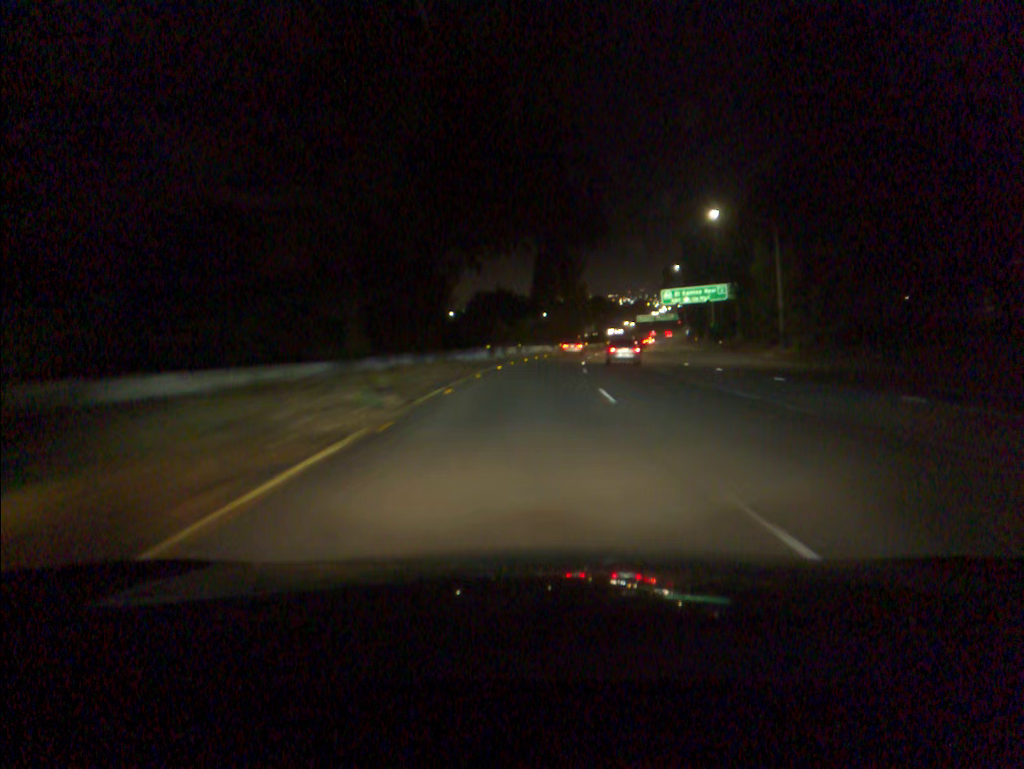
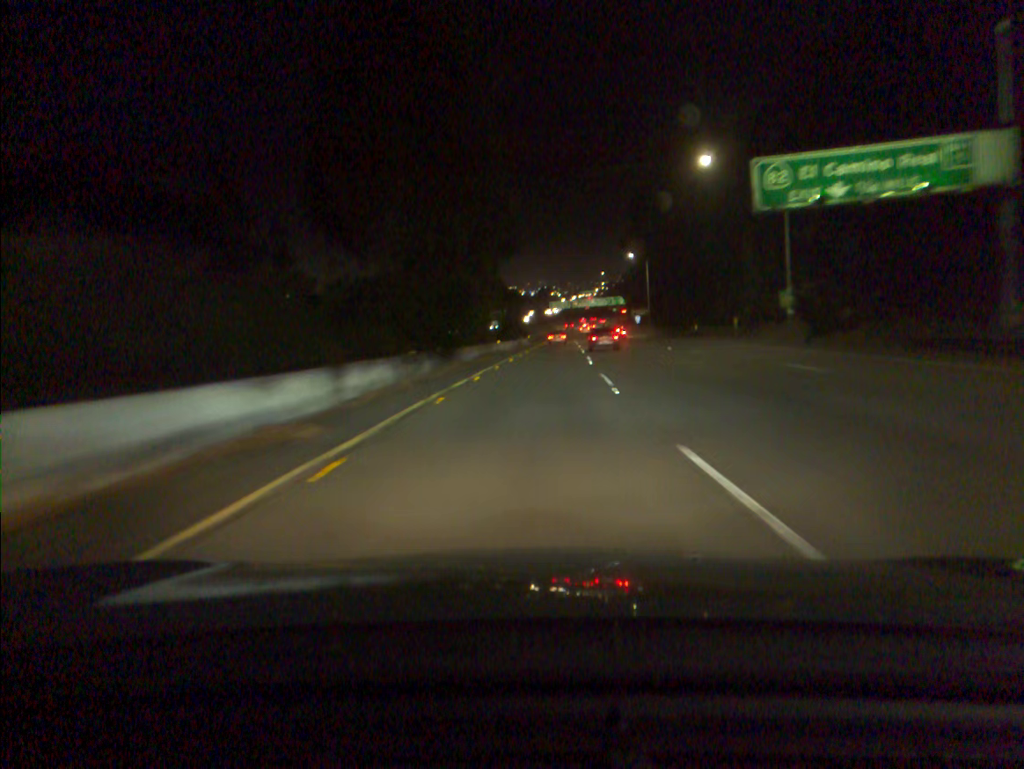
(+4.2, +71.5) m; +7°
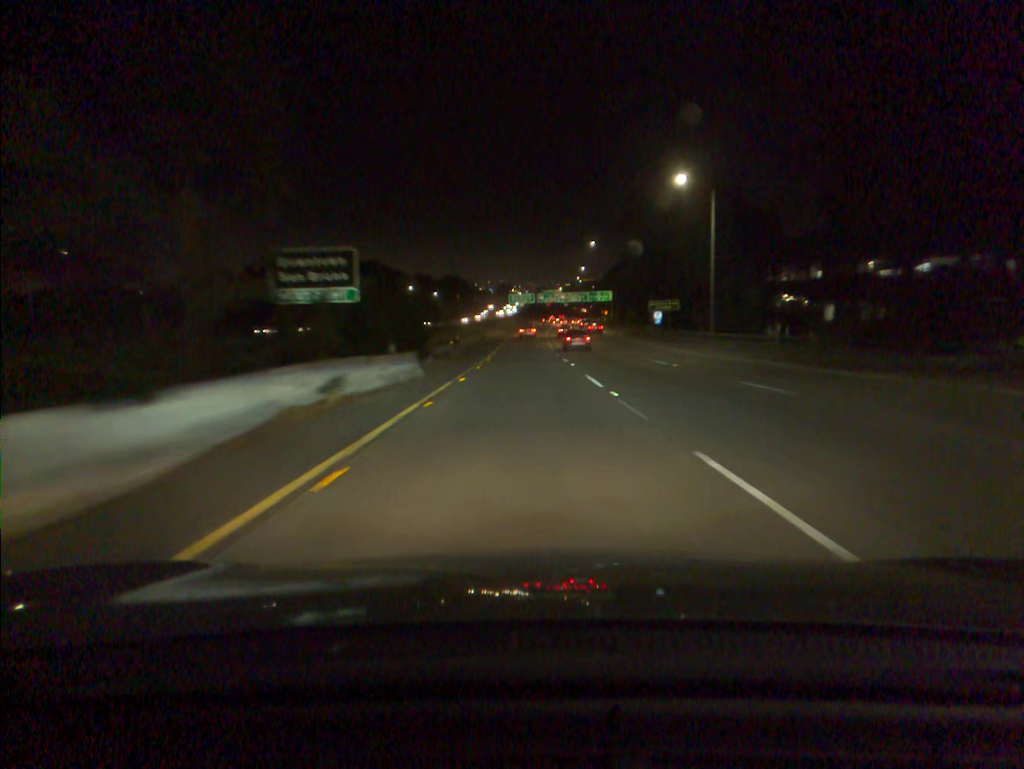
(+2.0, +60.1) m; +3°
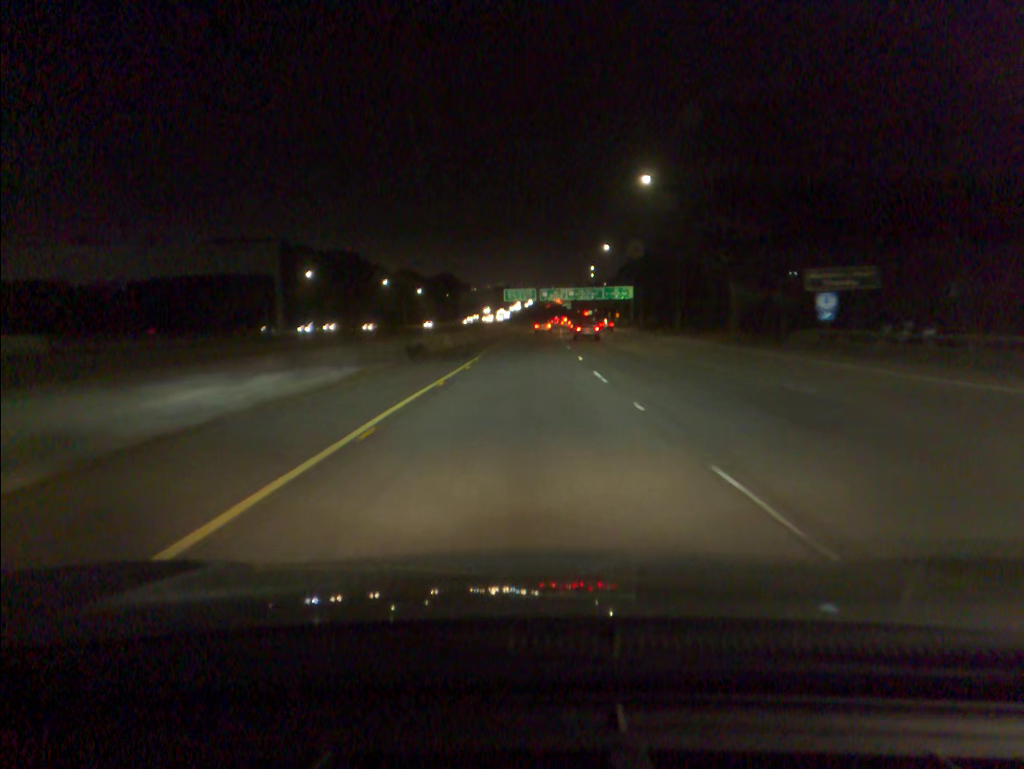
(0.0, +46.4) m; 0°
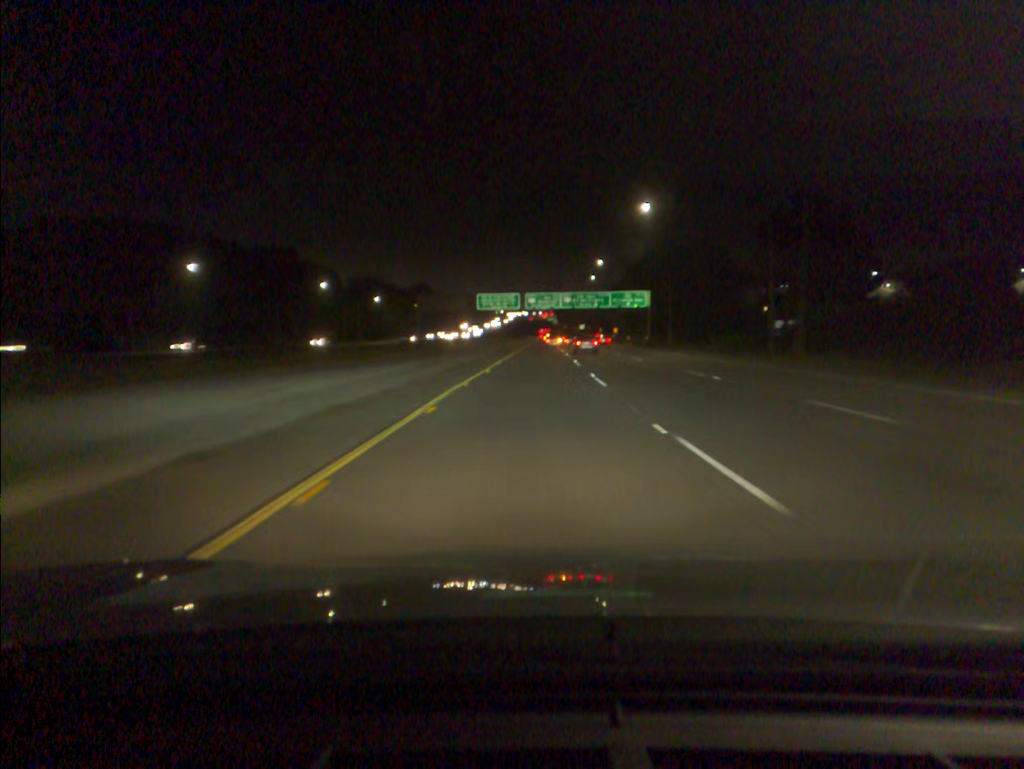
(+0.4, +47.7) m; +1°
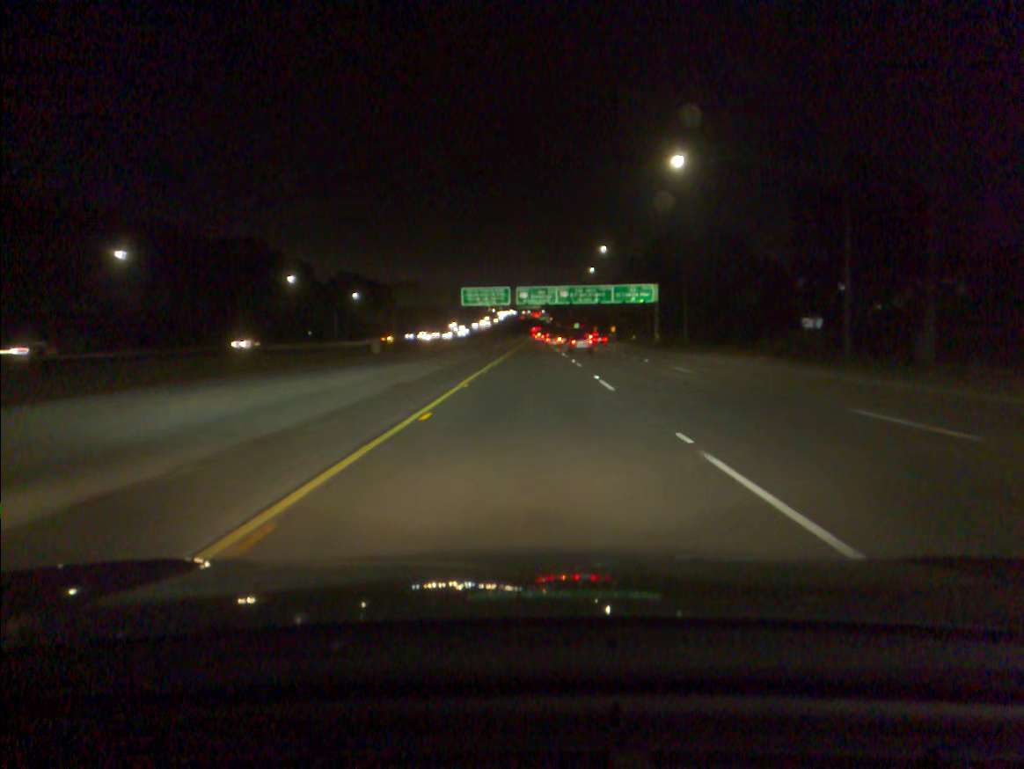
(+0.1, +16.3) m; +1°
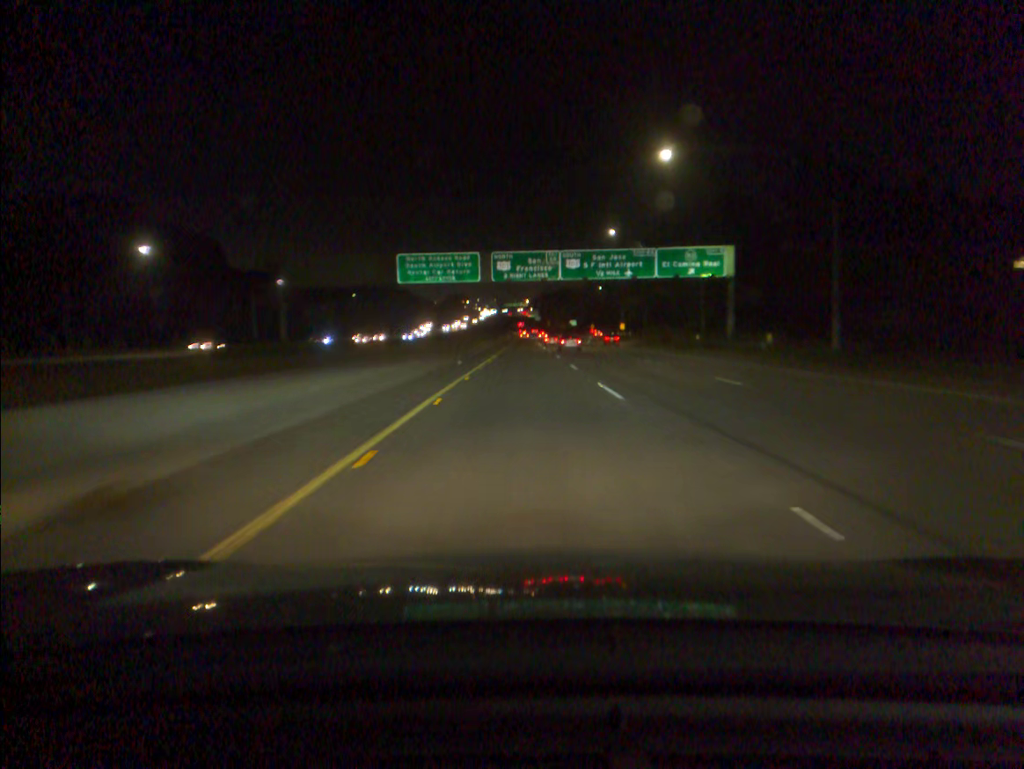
(+0.5, +49.8) m; +1°
